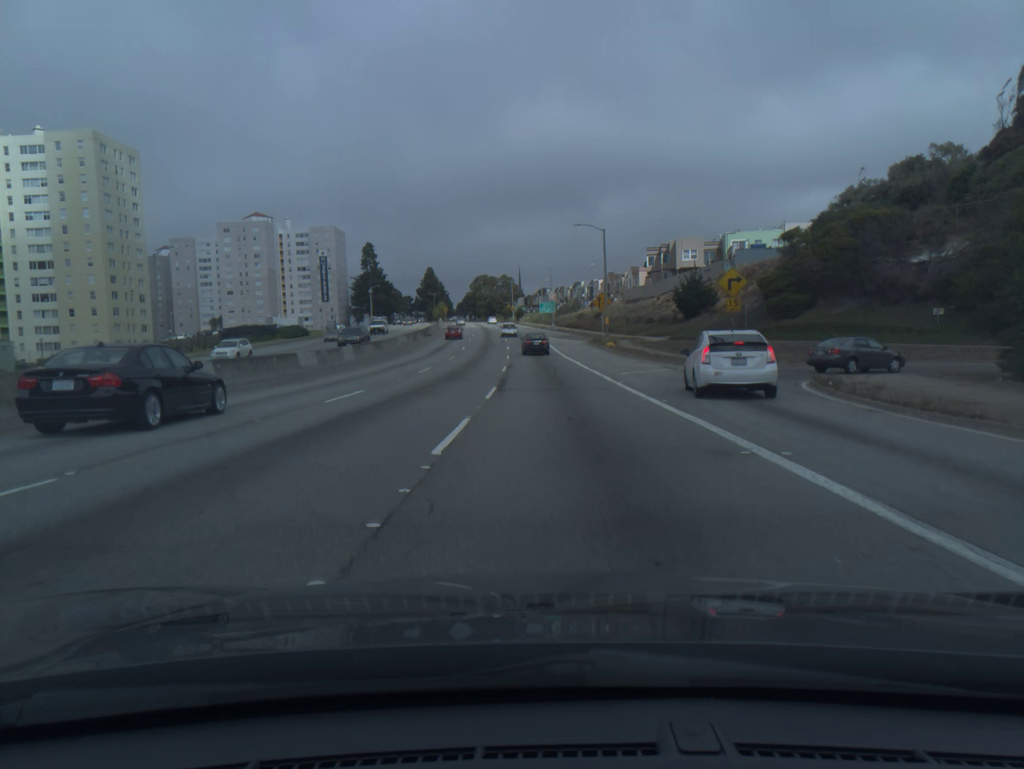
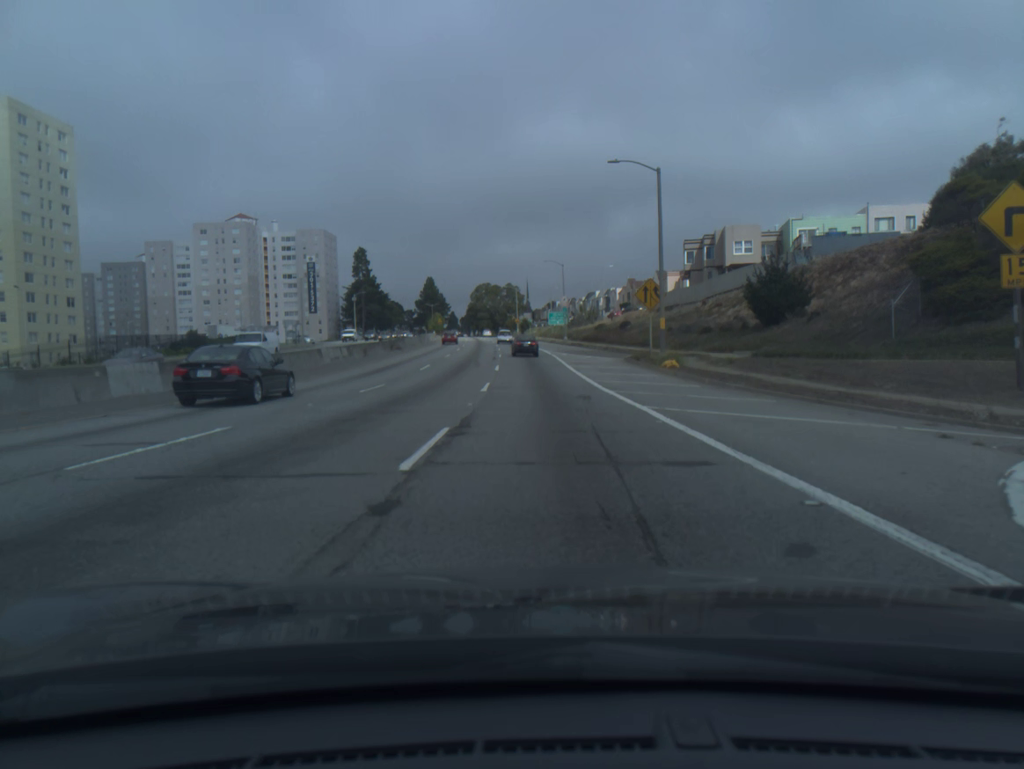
(-0.1, +25.0) m; -1°
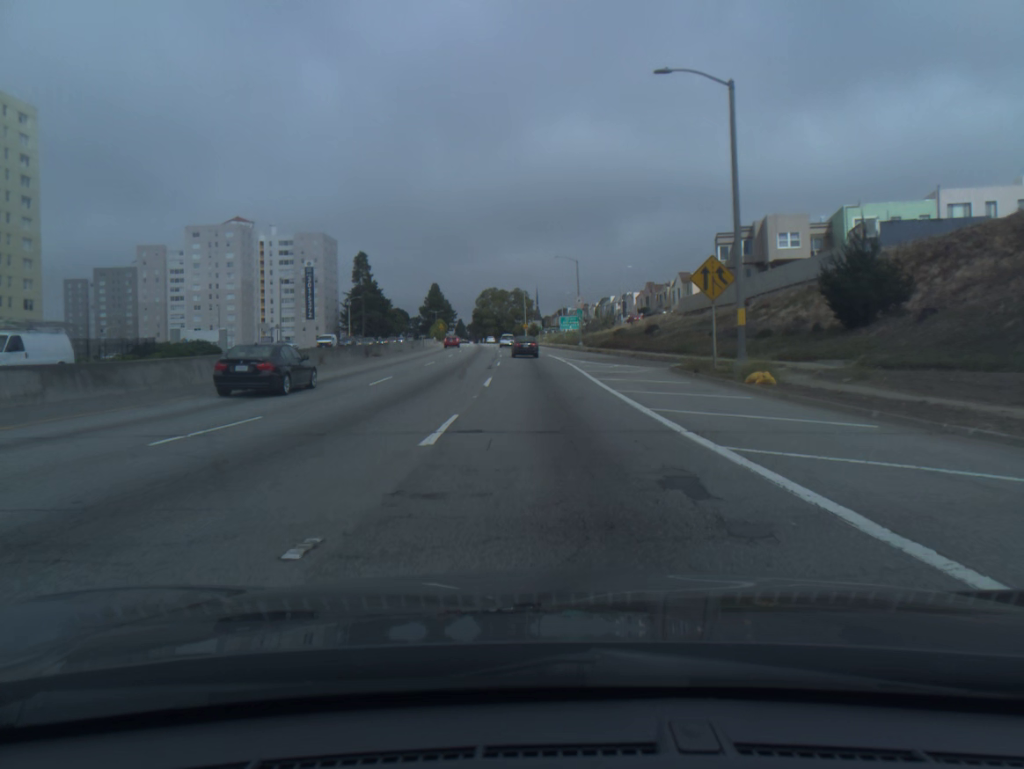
(-0.1, +12.7) m; -1°
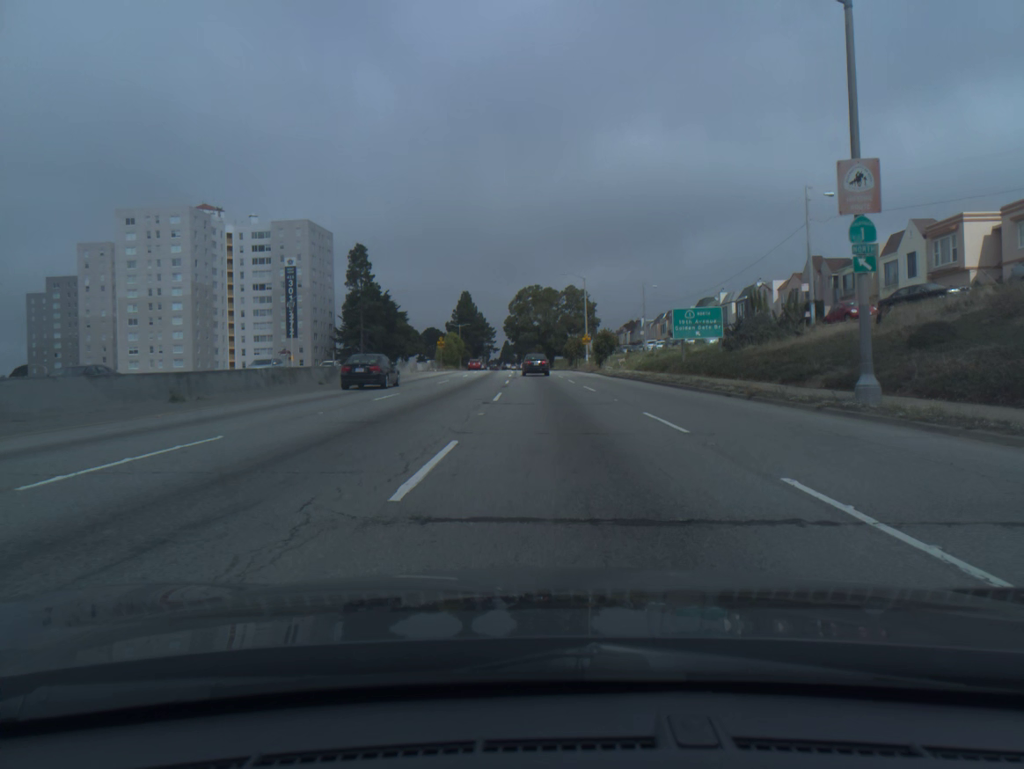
(-1.8, +62.4) m; -4°
